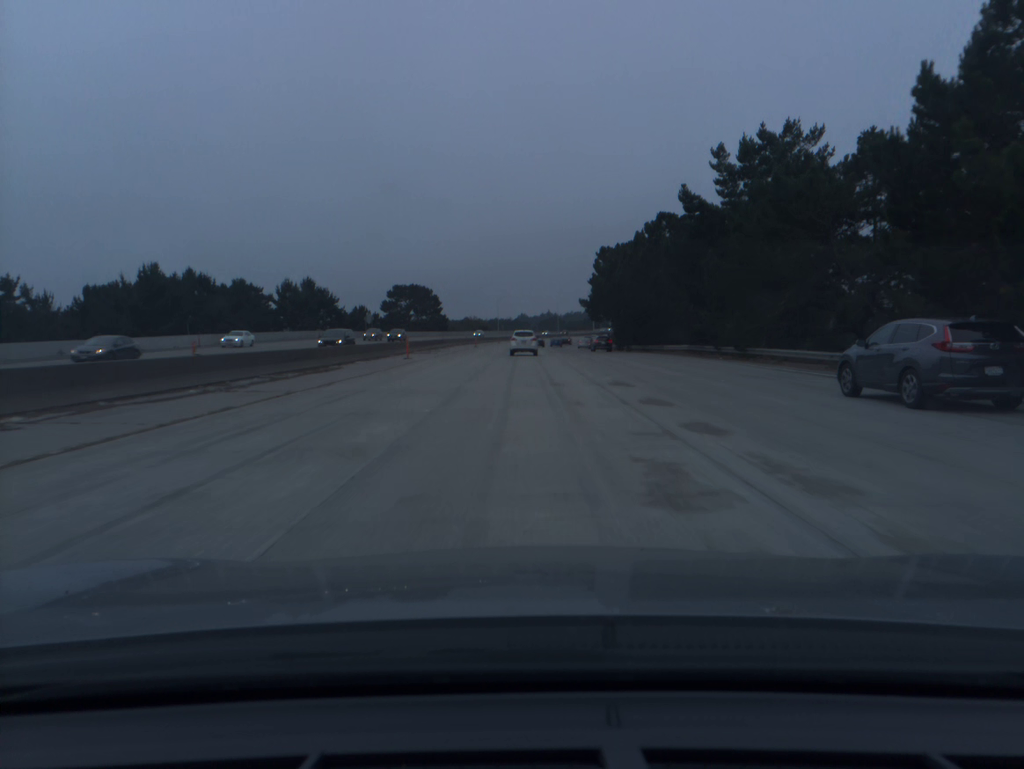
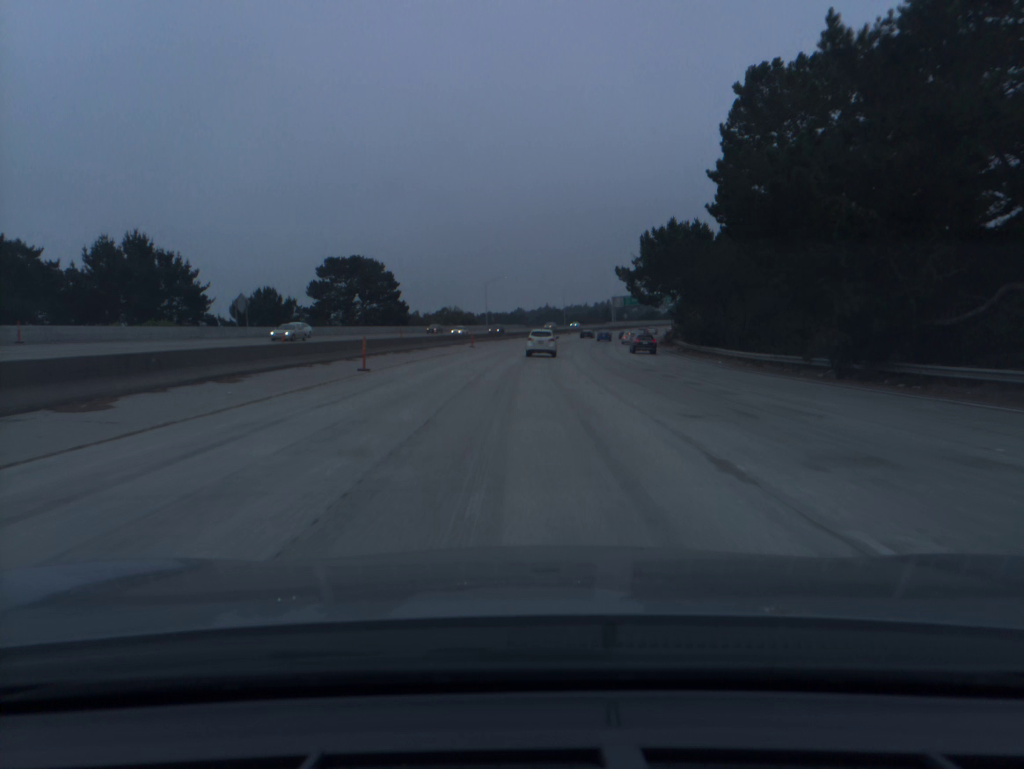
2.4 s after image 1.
(0.0, +64.3) m; 0°
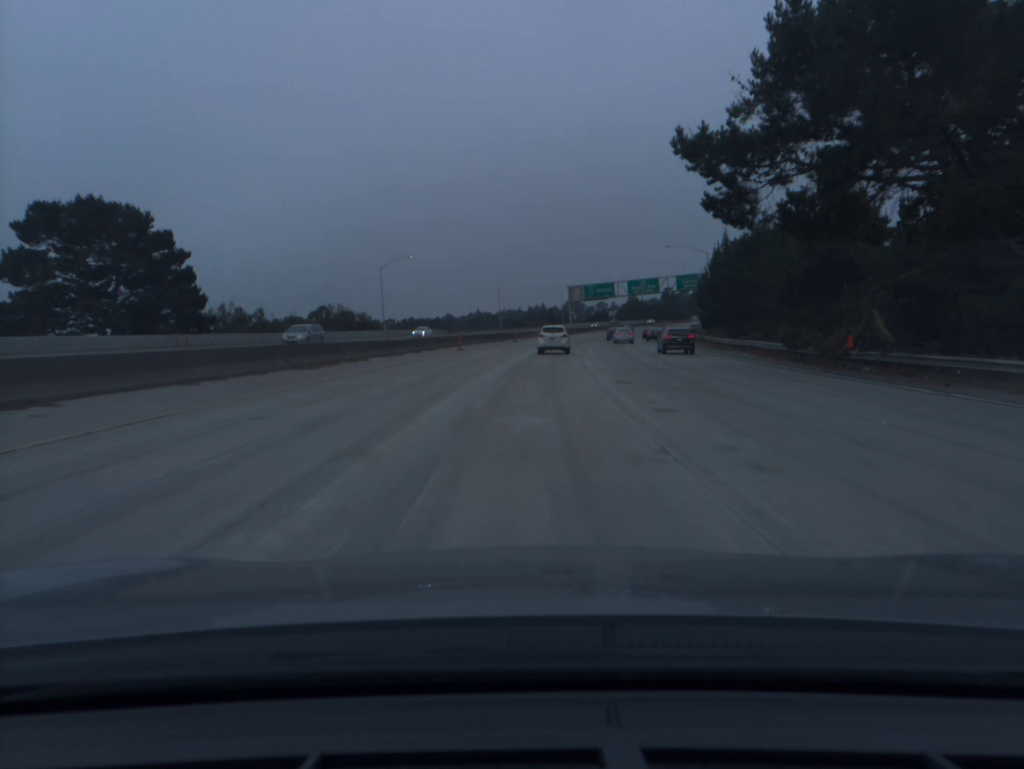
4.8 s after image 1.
(+2.1, +61.9) m; +5°
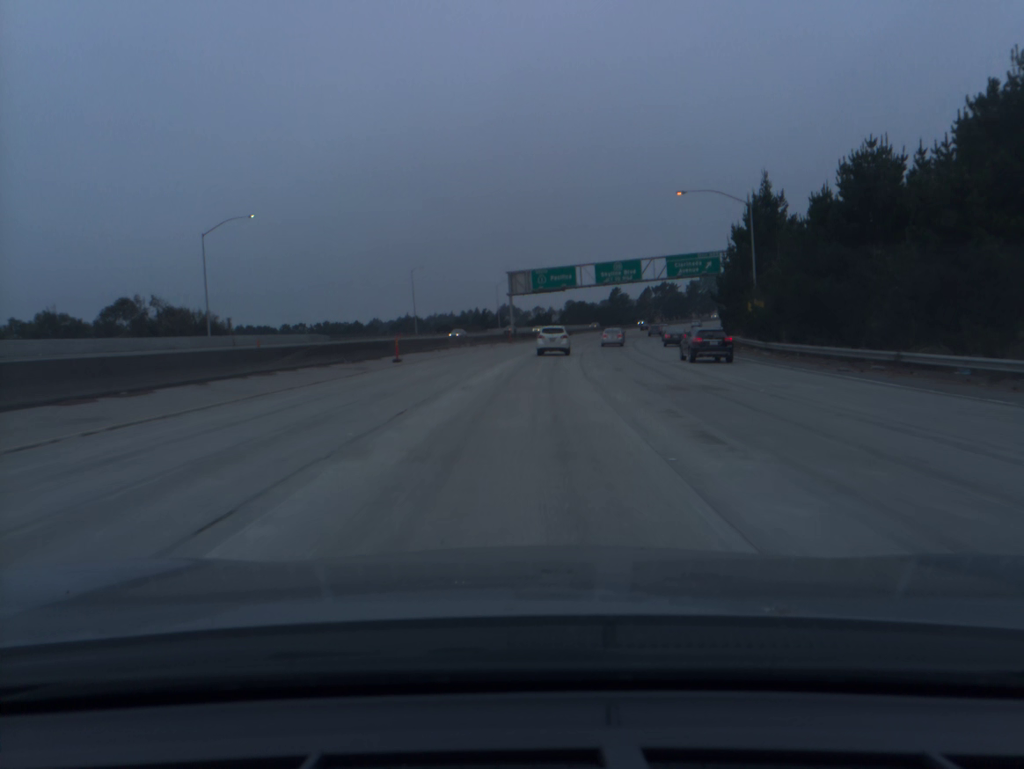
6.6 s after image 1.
(+1.9, +45.2) m; +5°
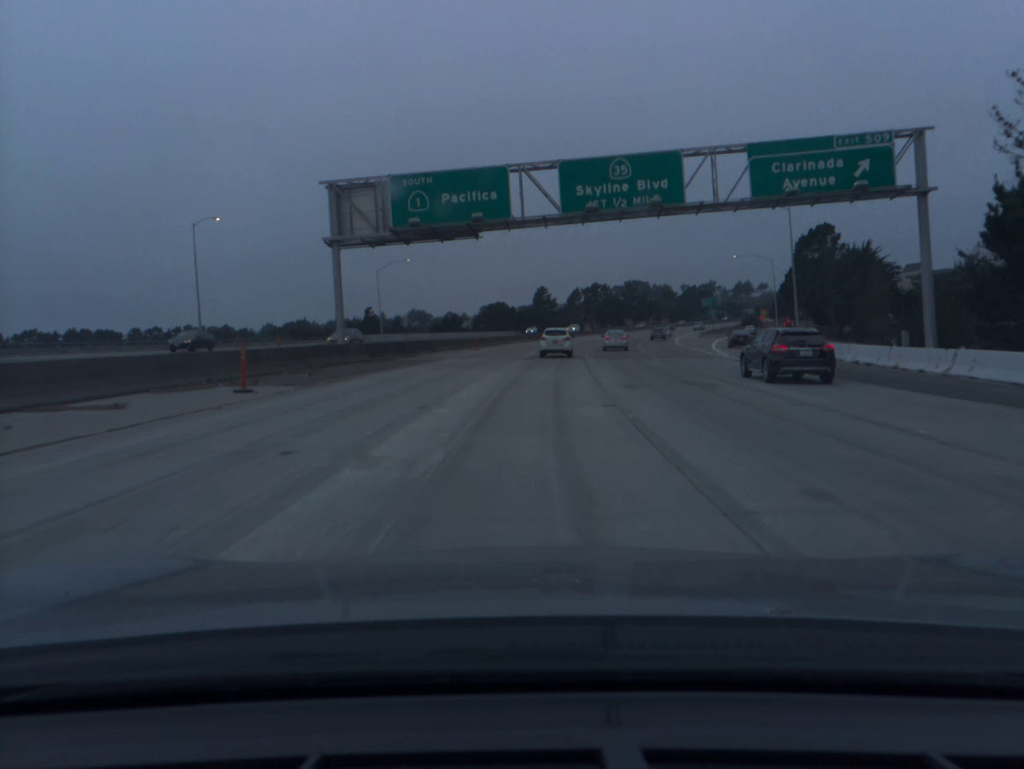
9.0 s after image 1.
(+3.1, +58.8) m; +6°
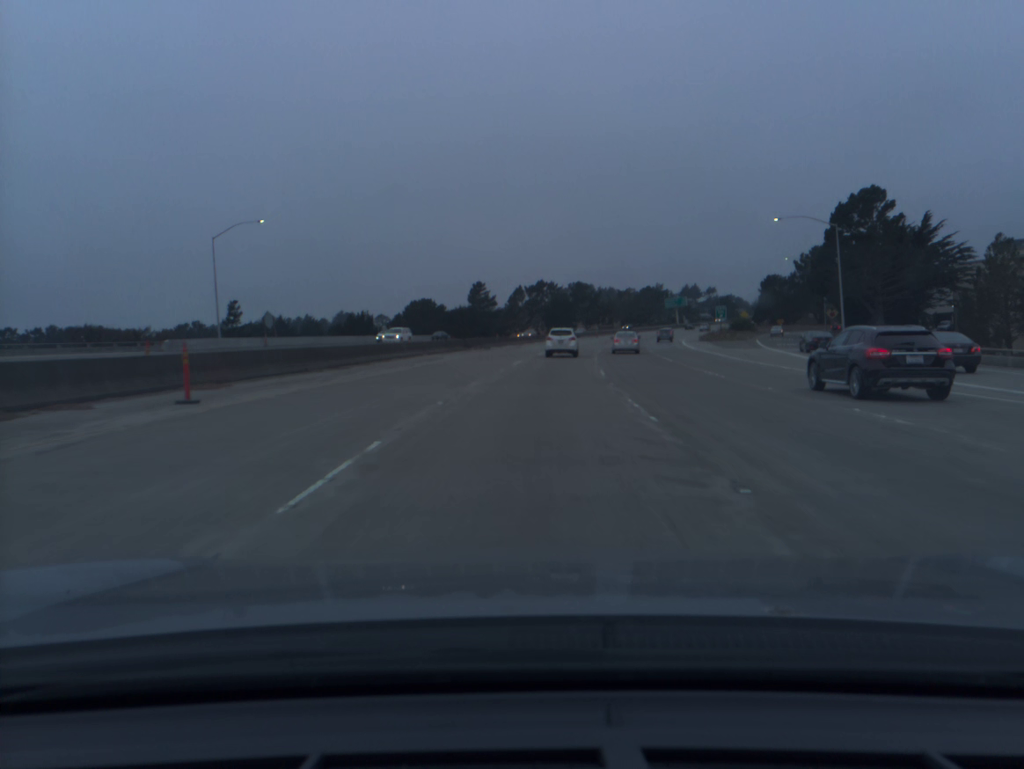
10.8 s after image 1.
(+1.7, +43.4) m; +4°
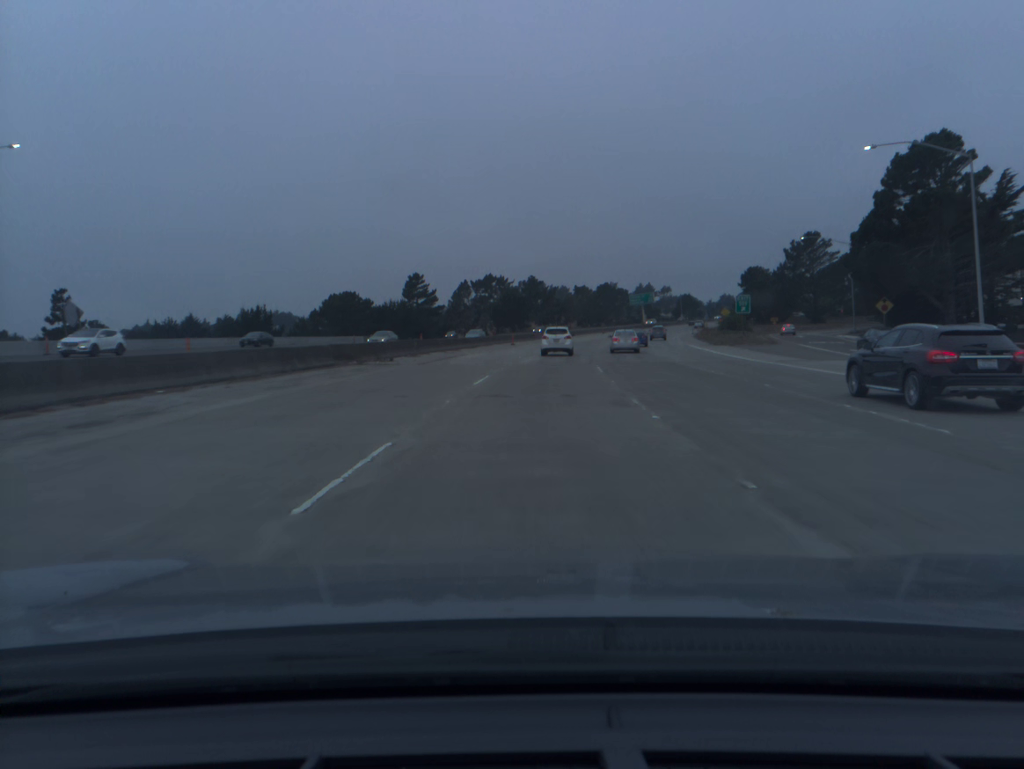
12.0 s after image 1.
(+0.9, +29.1) m; +4°
